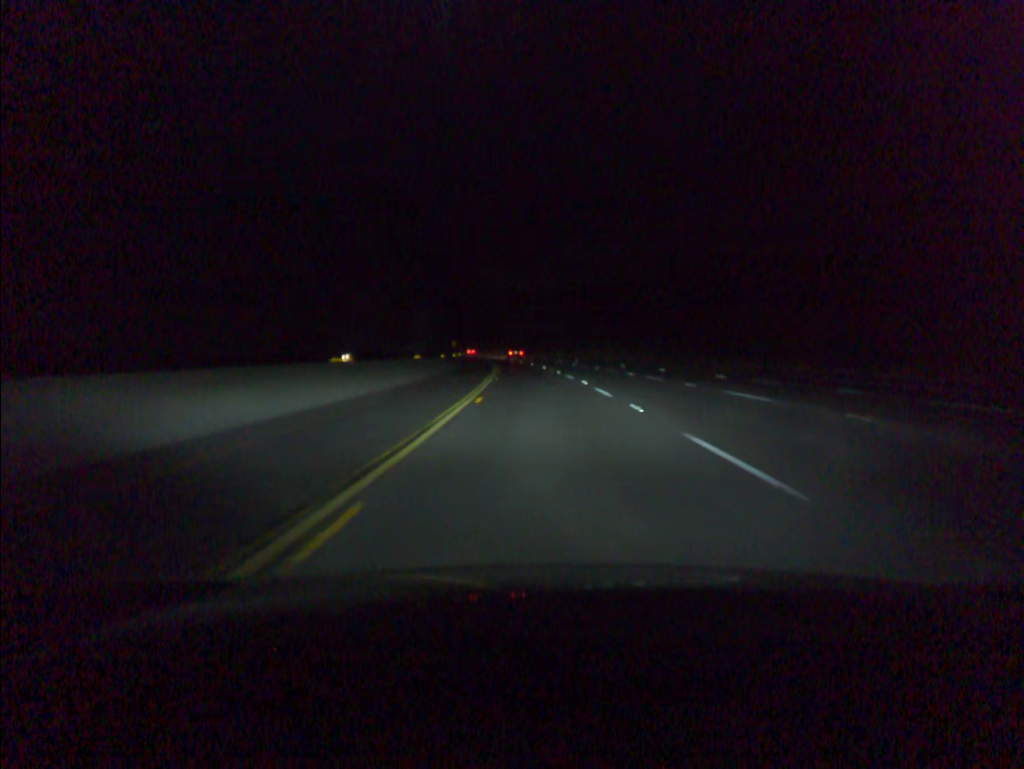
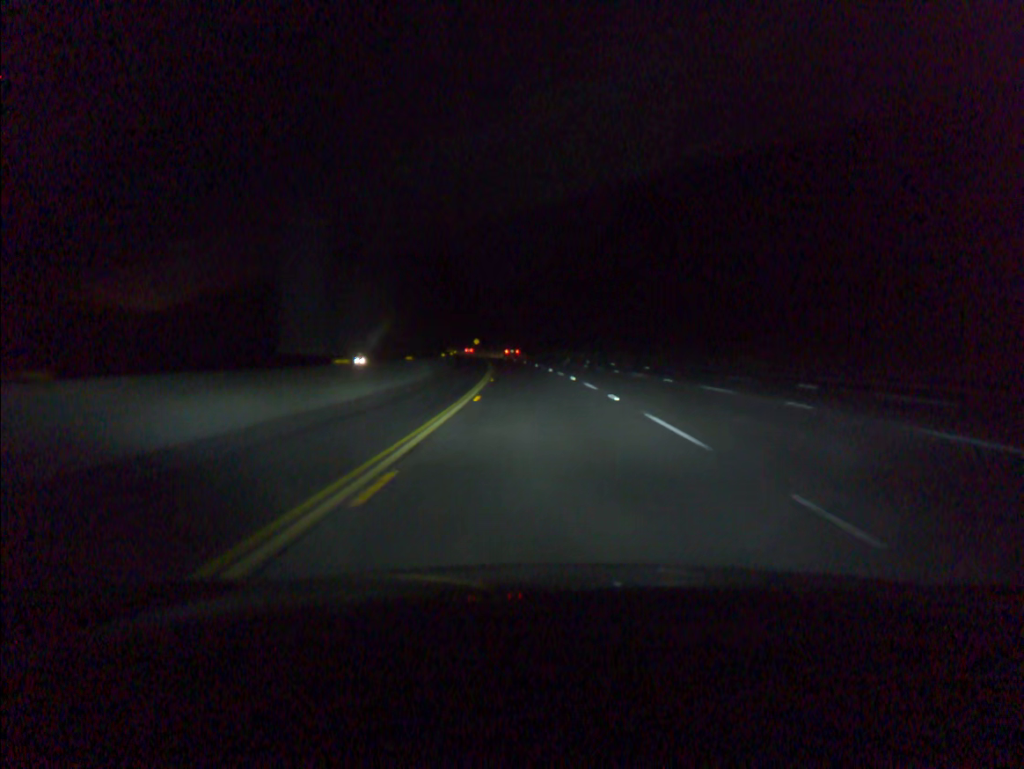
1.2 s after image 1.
(-0.9, +40.2) m; -3°
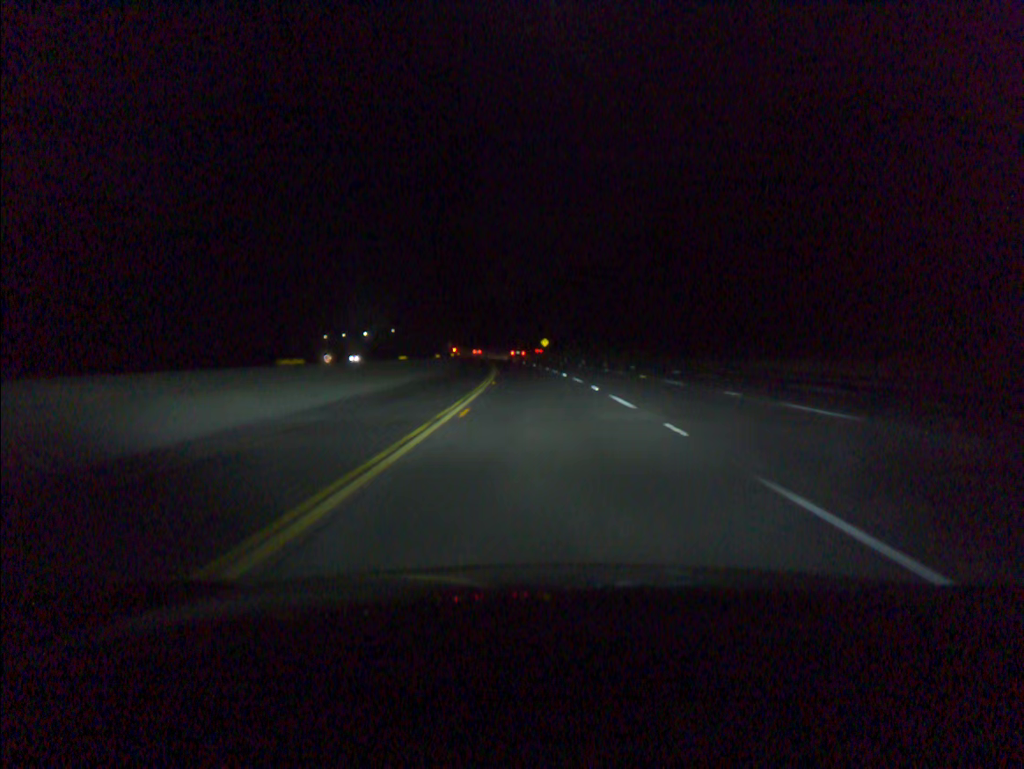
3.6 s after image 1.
(-4.0, +80.4) m; -6°
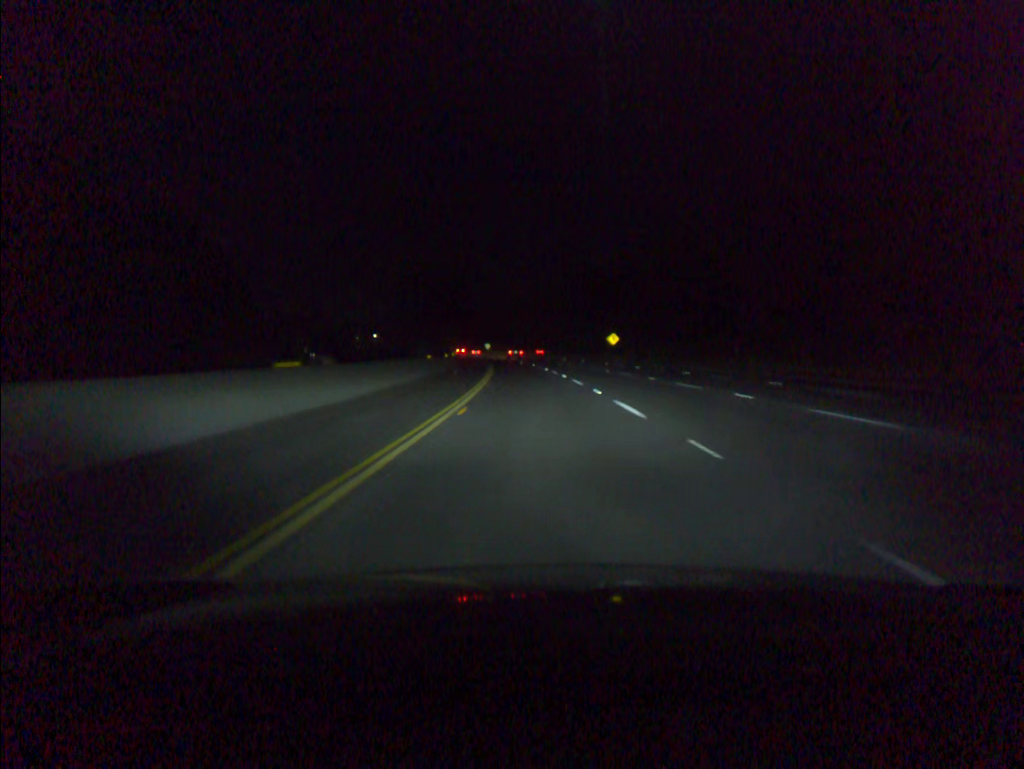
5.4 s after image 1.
(-2.1, +60.4) m; -4°
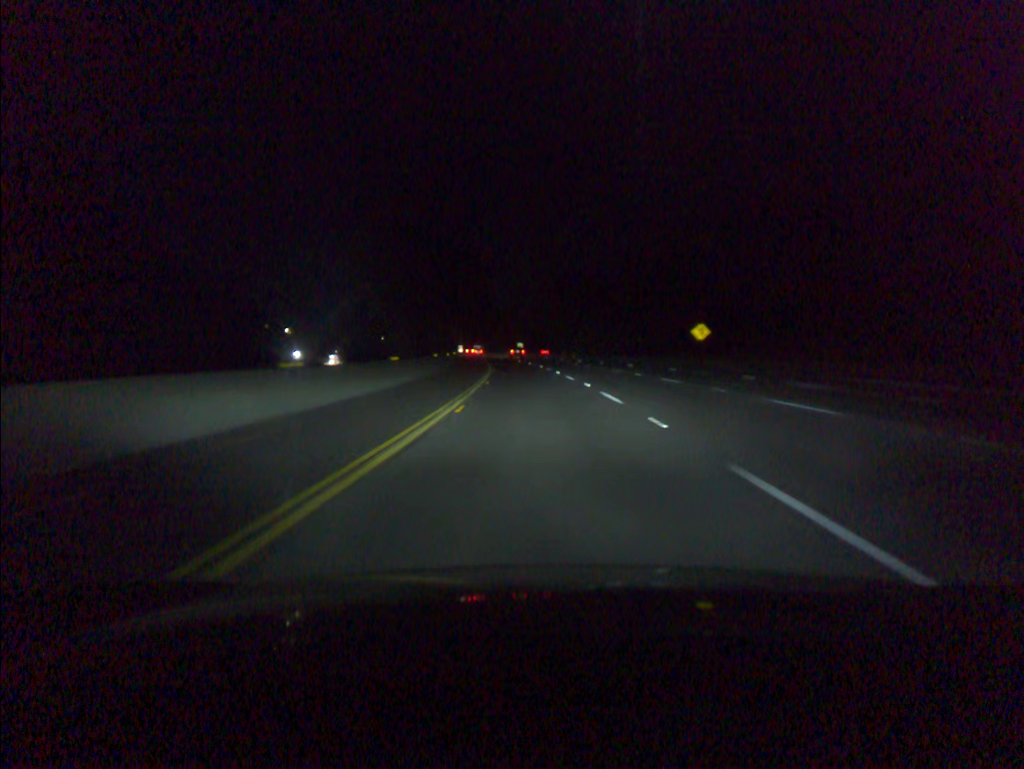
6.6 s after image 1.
(-1.0, +40.3) m; -3°
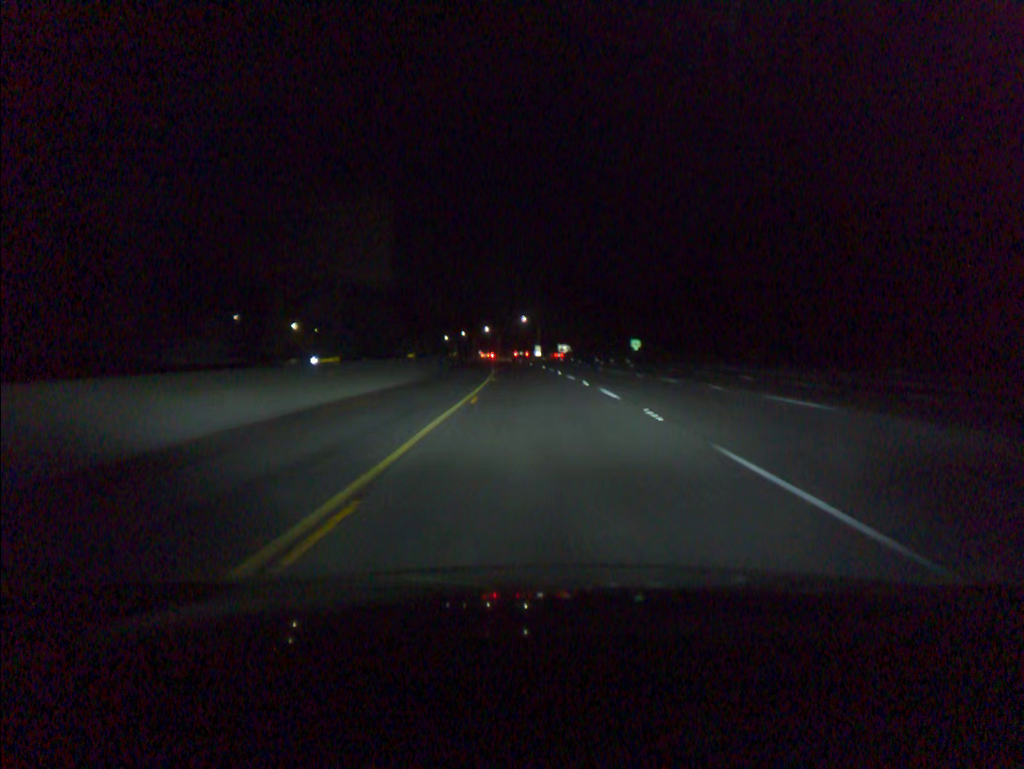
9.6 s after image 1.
(-6.3, +100.4) m; -7°
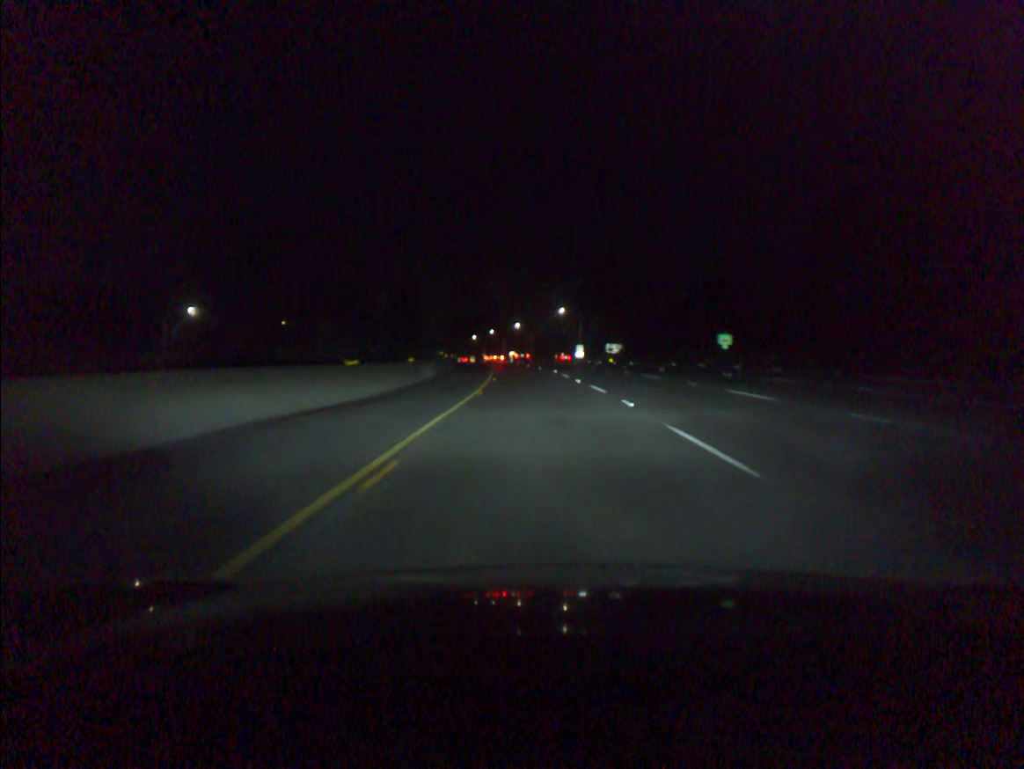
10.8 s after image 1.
(-0.9, +40.3) m; -3°
